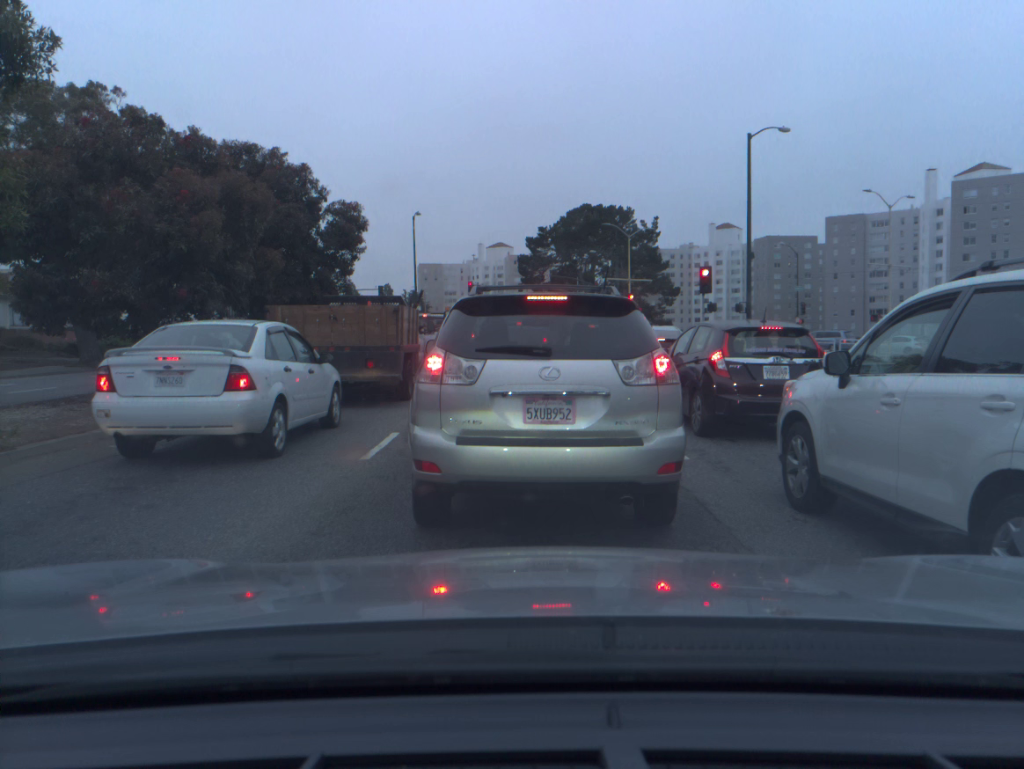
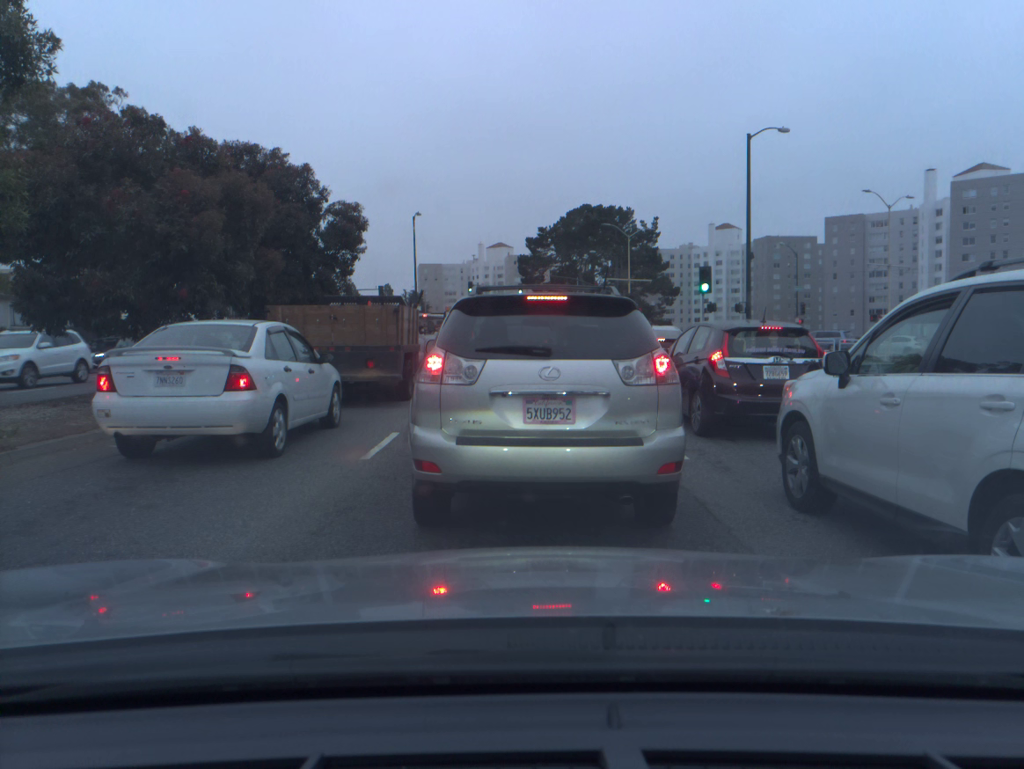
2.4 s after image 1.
(0.0, 0.0) m; 0°
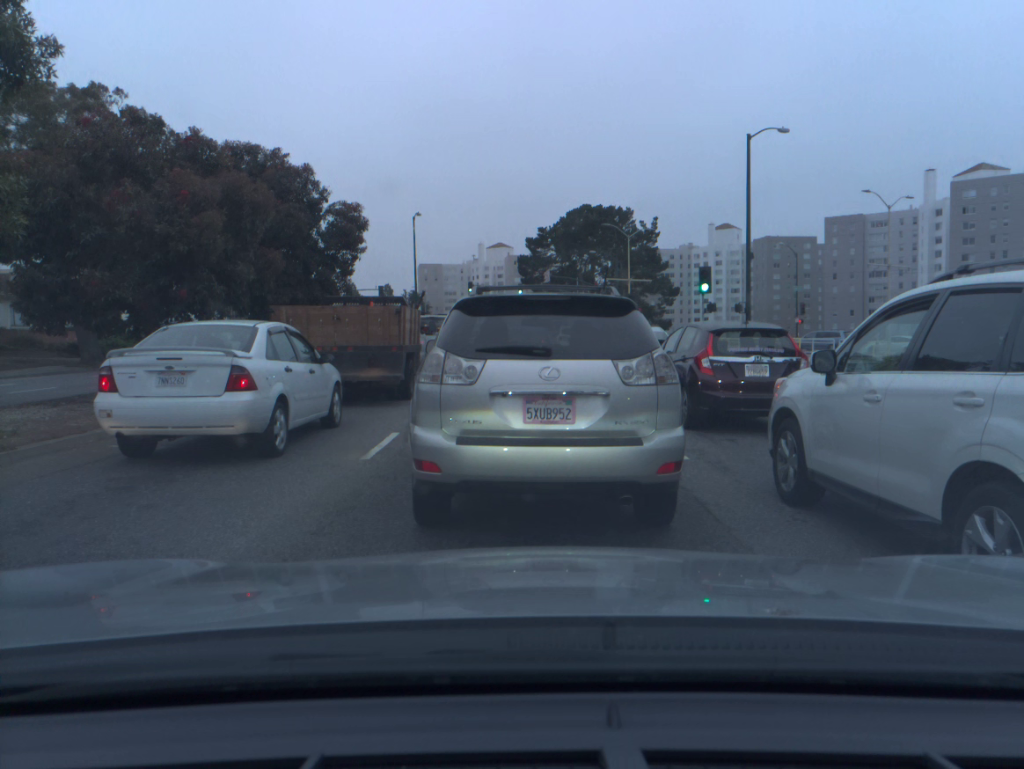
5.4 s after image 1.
(0.0, 0.0) m; 0°
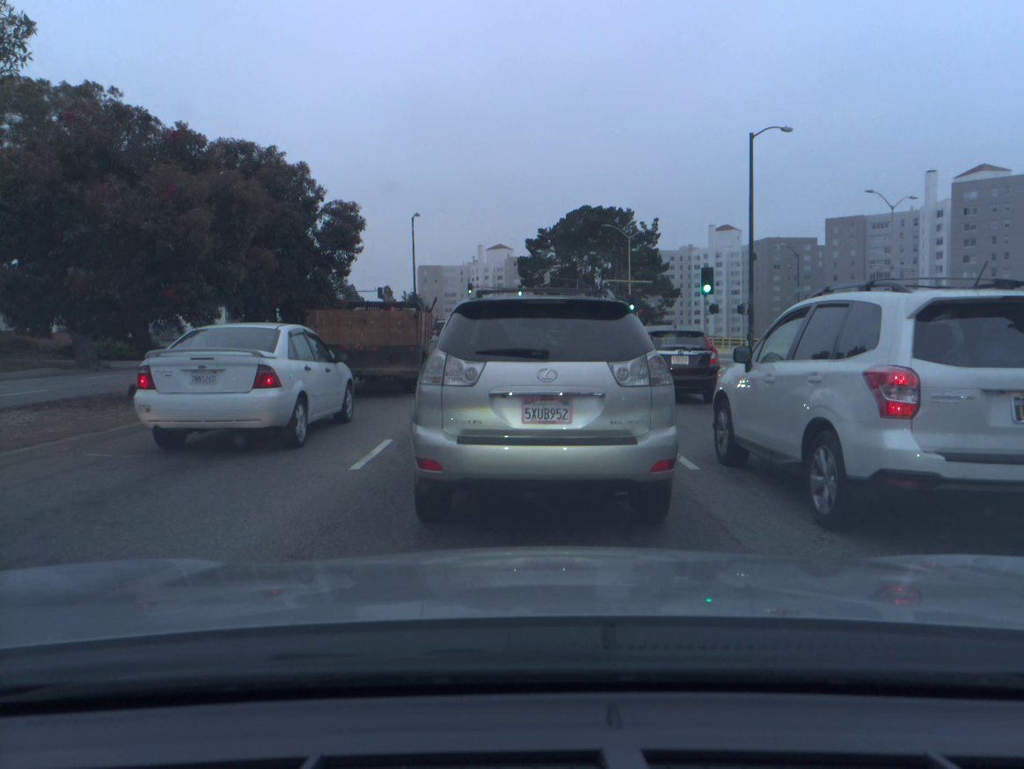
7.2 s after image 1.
(0.0, +0.5) m; 0°
